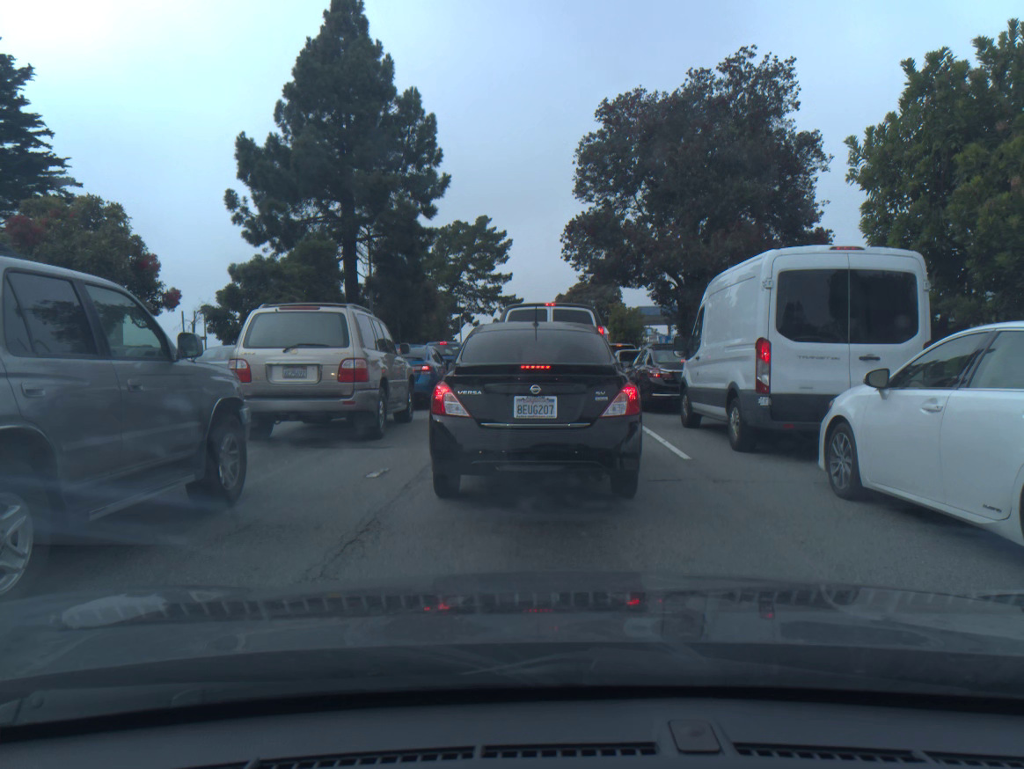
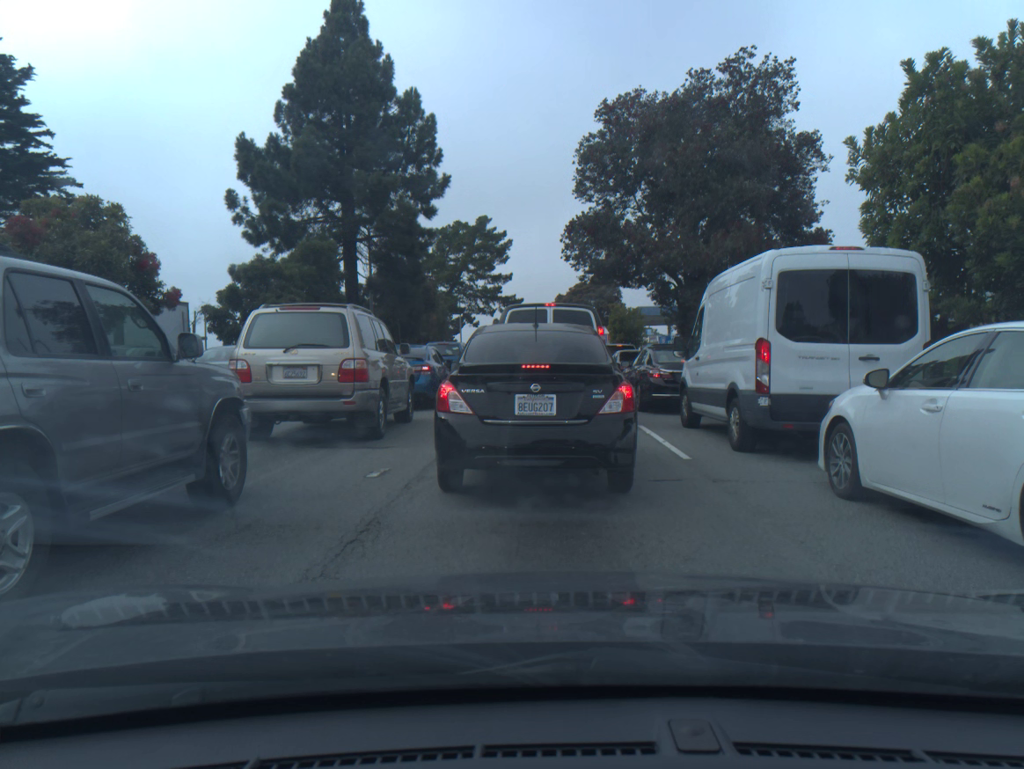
(0.0, +0.1) m; 0°
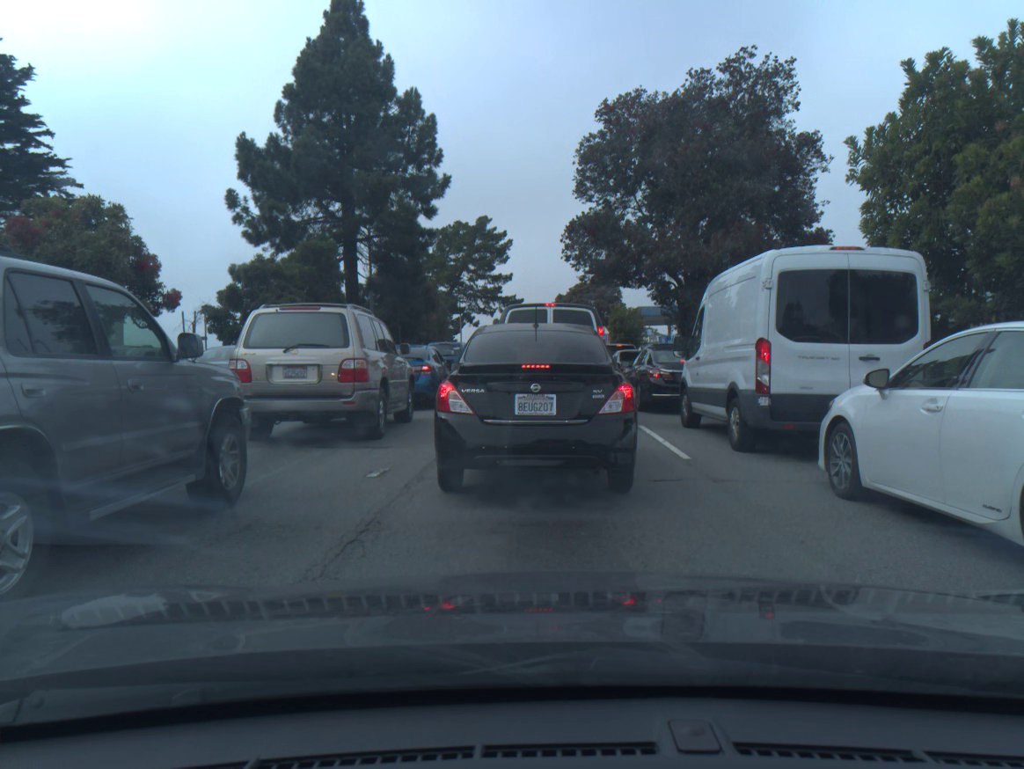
(0.0, 0.0) m; 0°
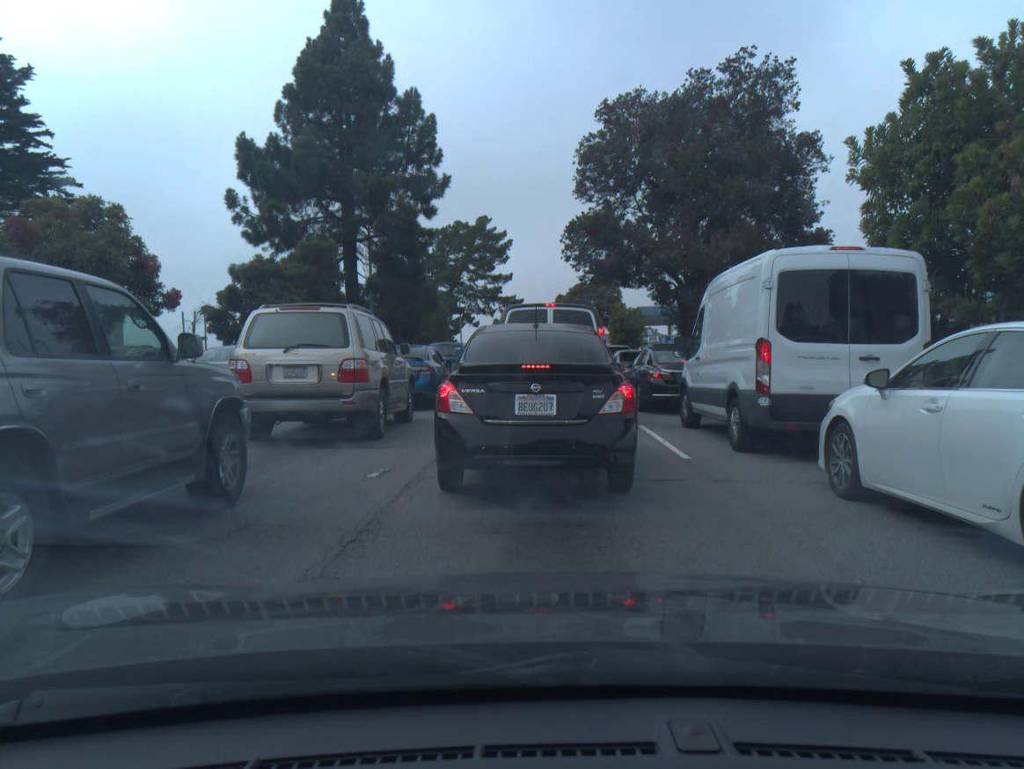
(0.0, 0.0) m; 0°
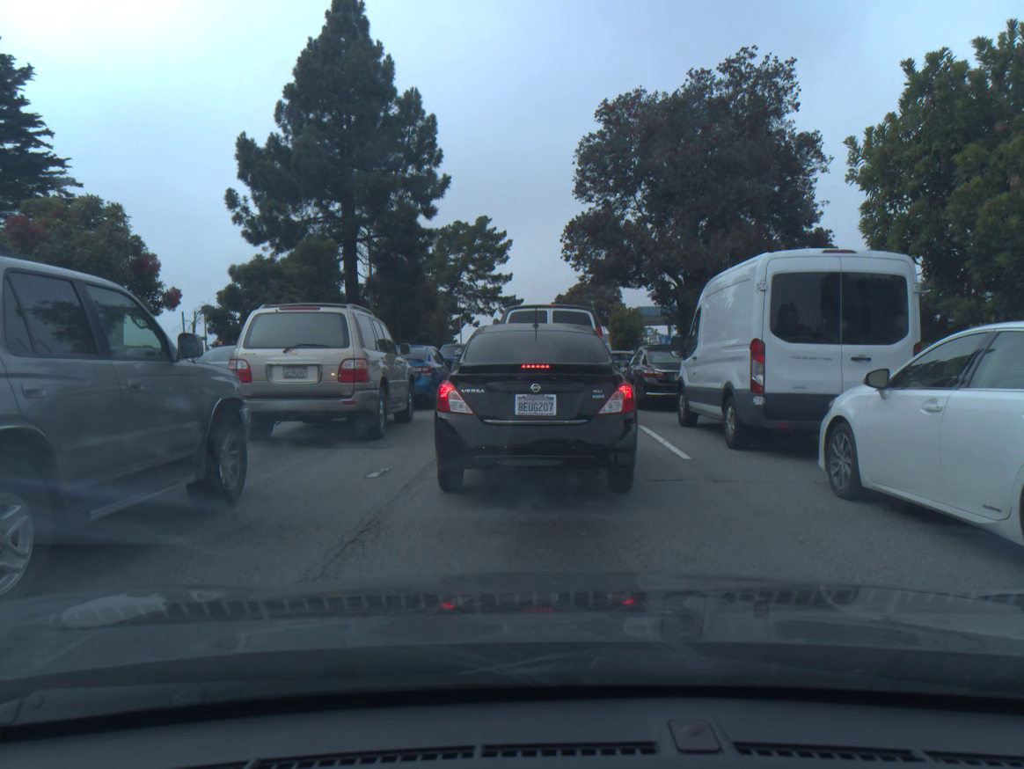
(0.0, 0.0) m; 0°
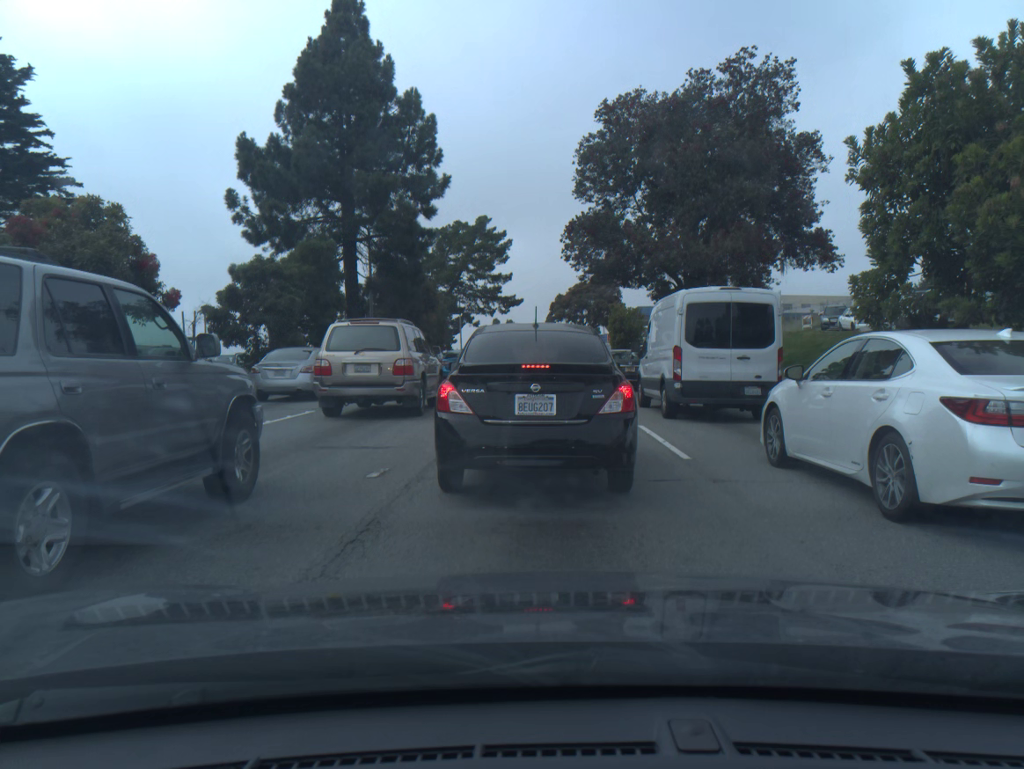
(0.0, +0.1) m; 0°
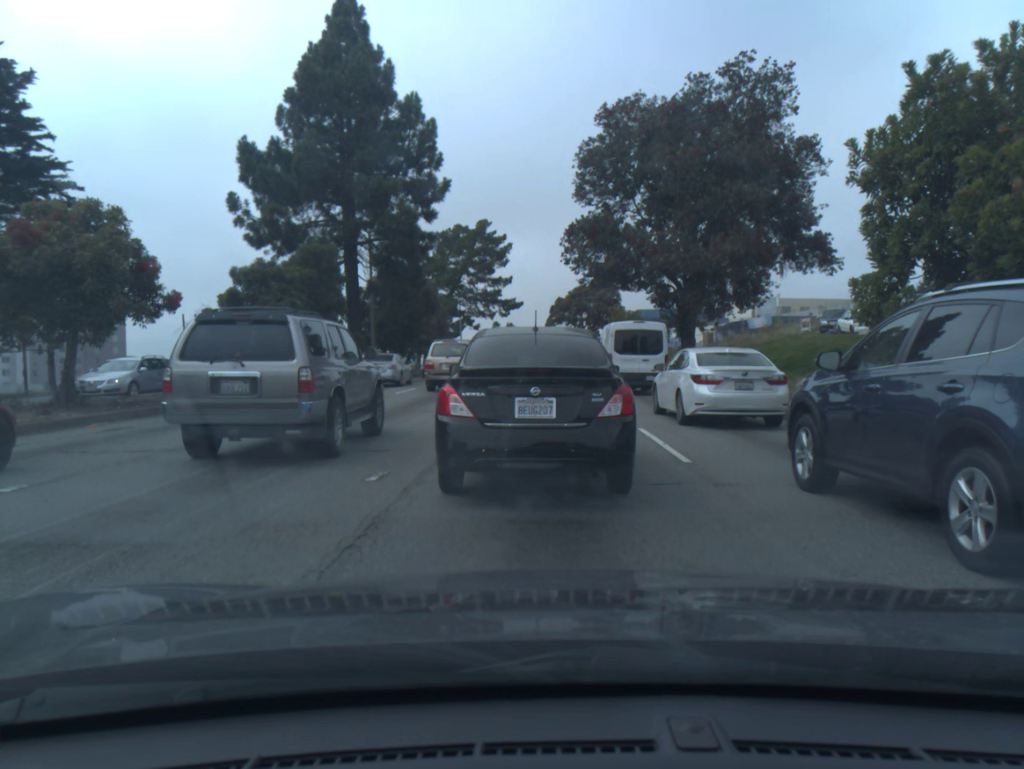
(0.0, 0.0) m; 0°
